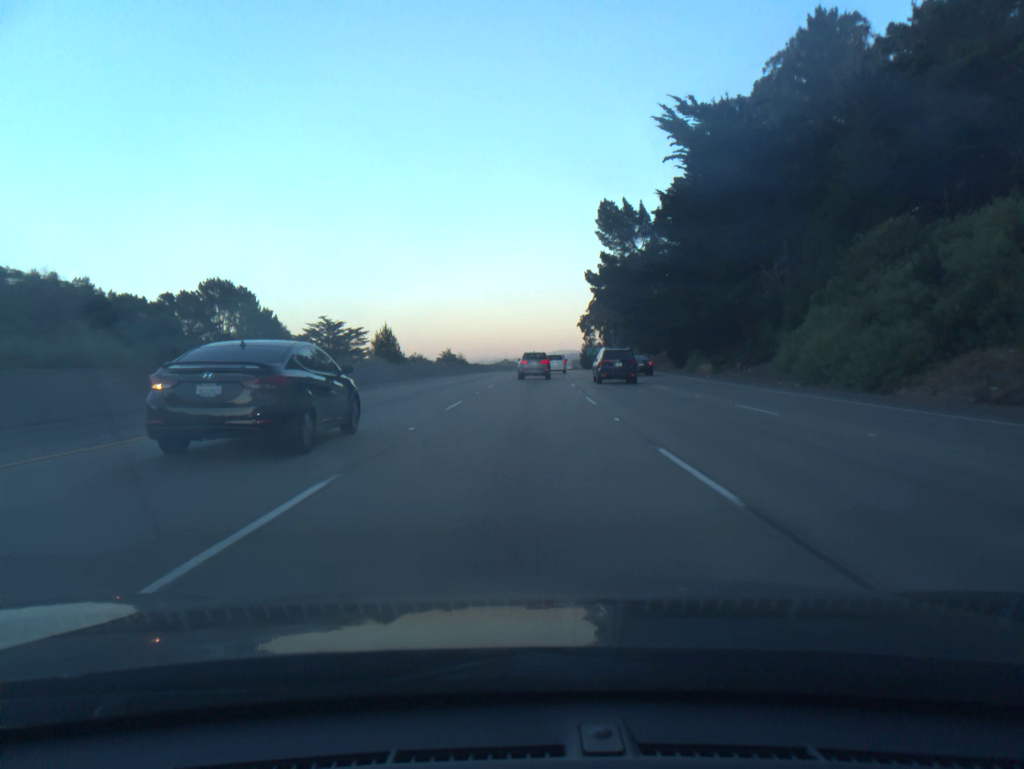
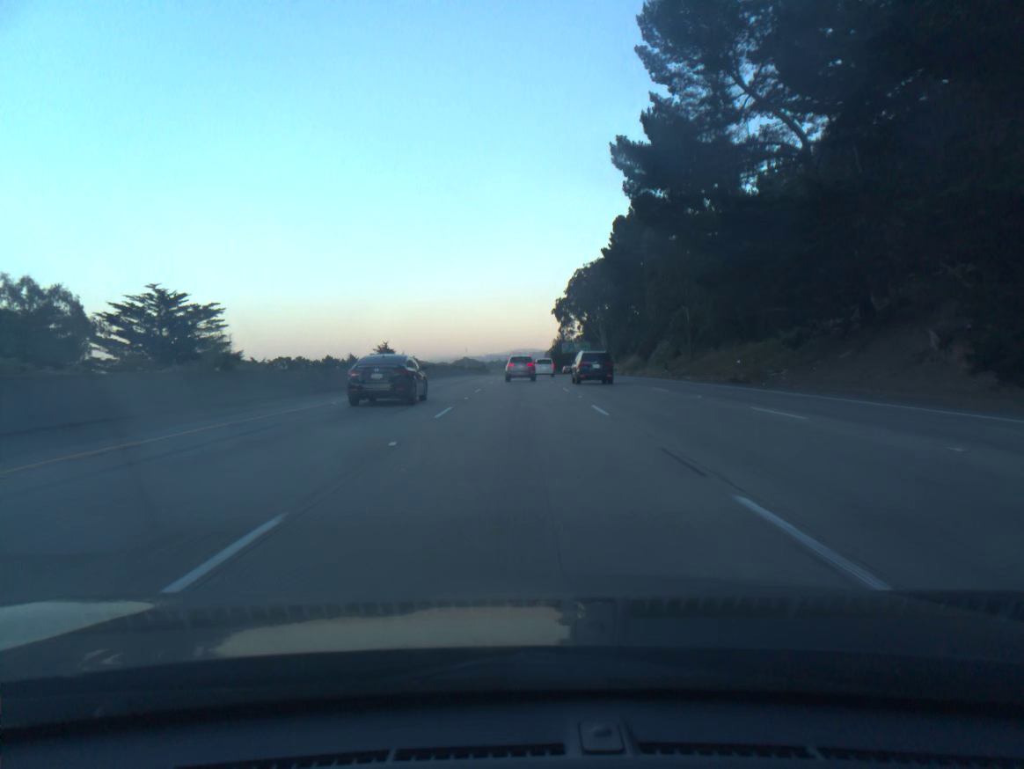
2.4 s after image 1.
(+1.8, +60.3) m; +3°
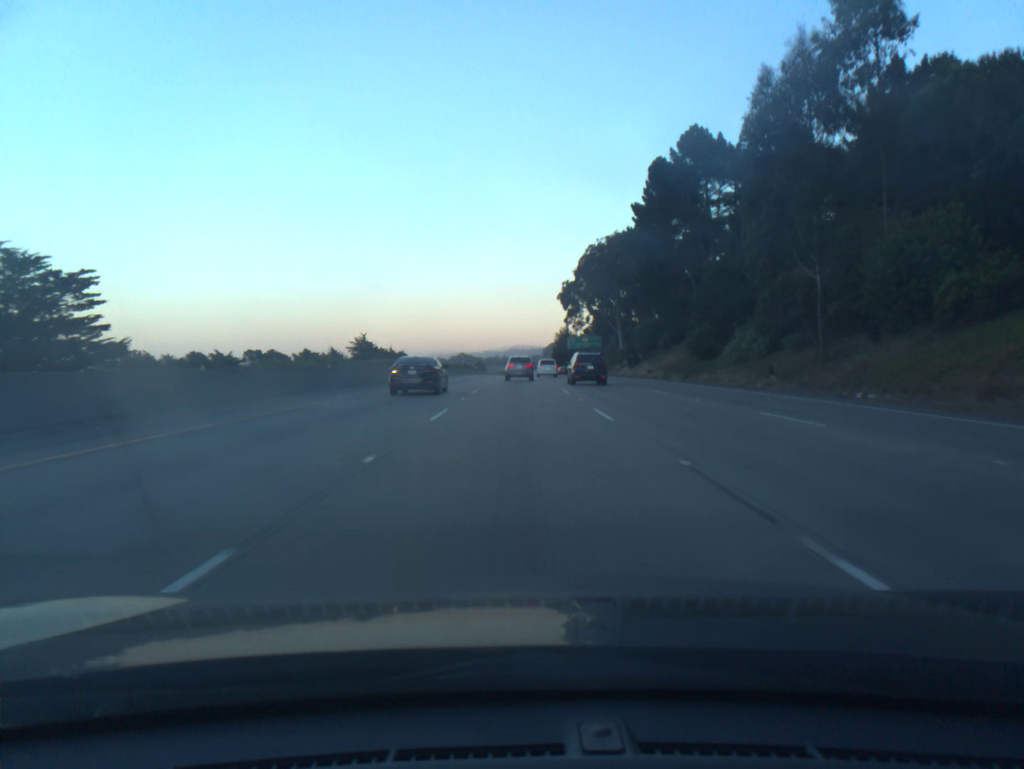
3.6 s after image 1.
(0.0, +30.2) m; 0°
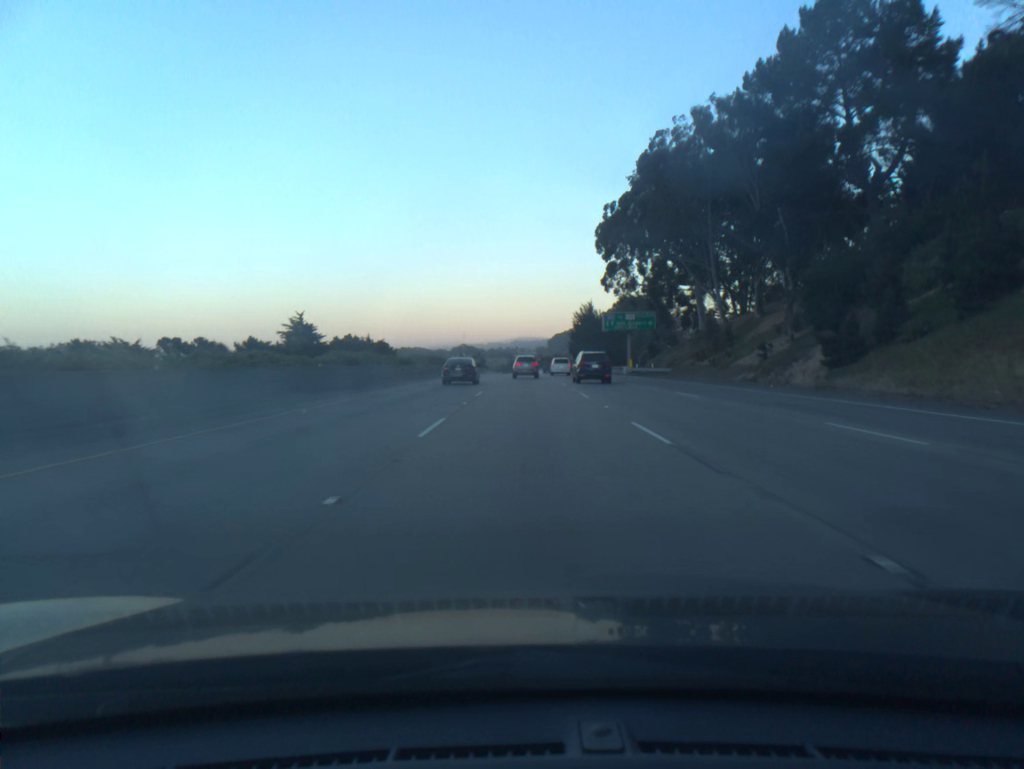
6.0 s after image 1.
(-0.2, +61.8) m; 0°
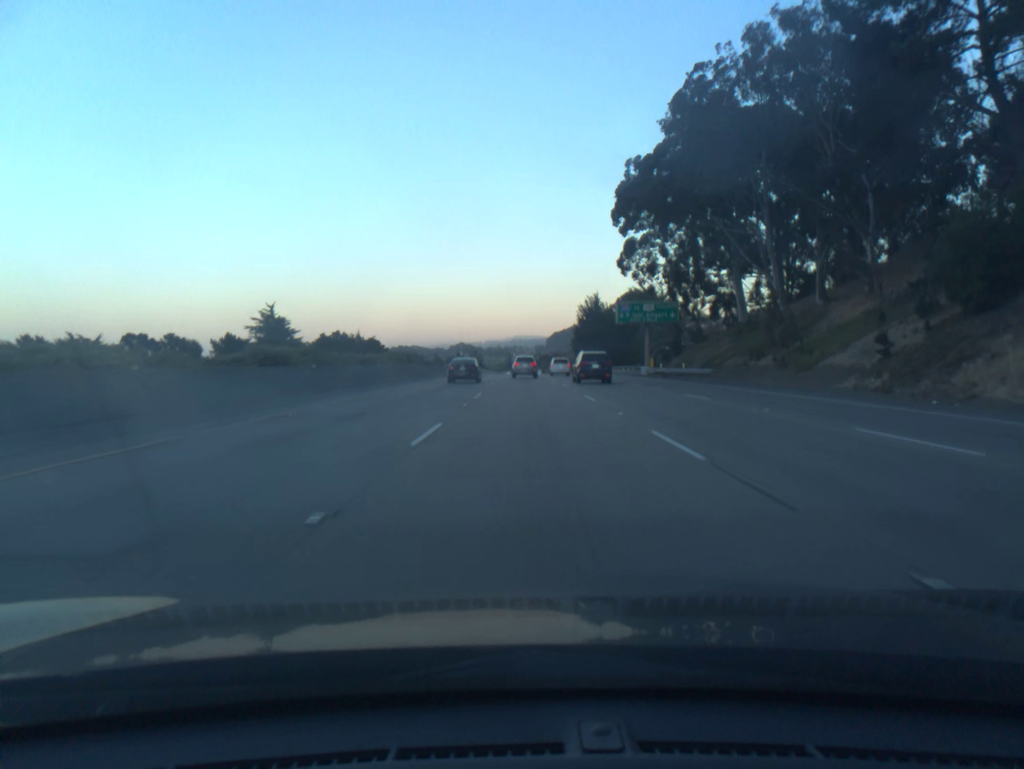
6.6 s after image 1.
(0.0, +15.8) m; 0°
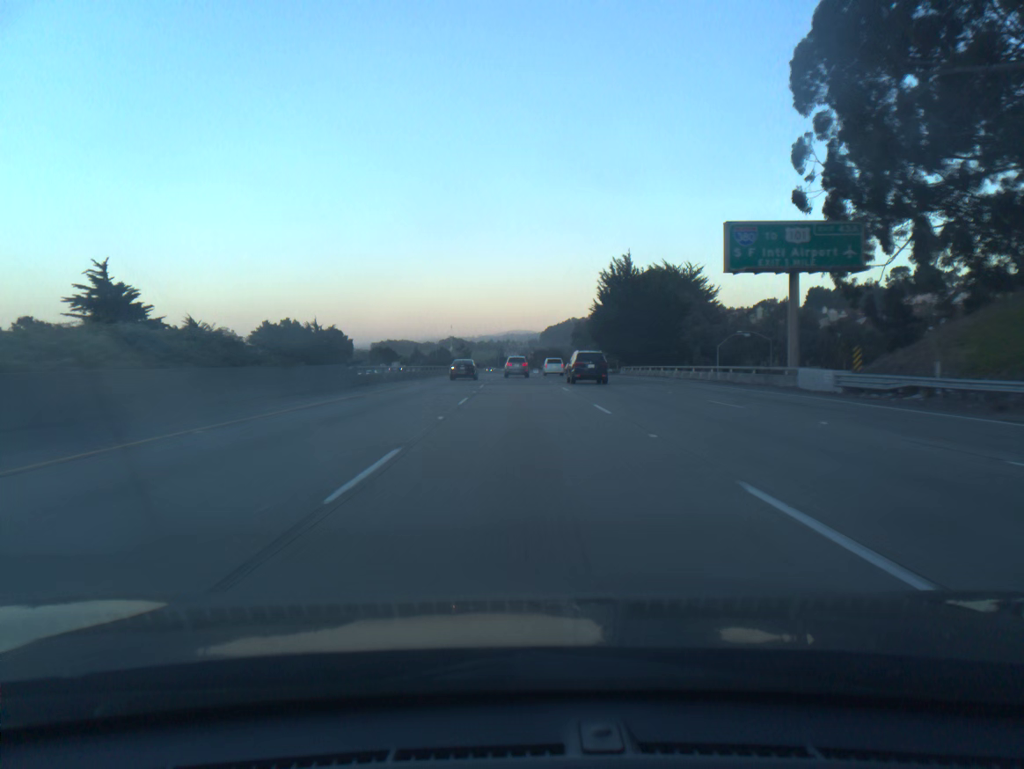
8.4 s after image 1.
(+0.2, +48.2) m; +1°
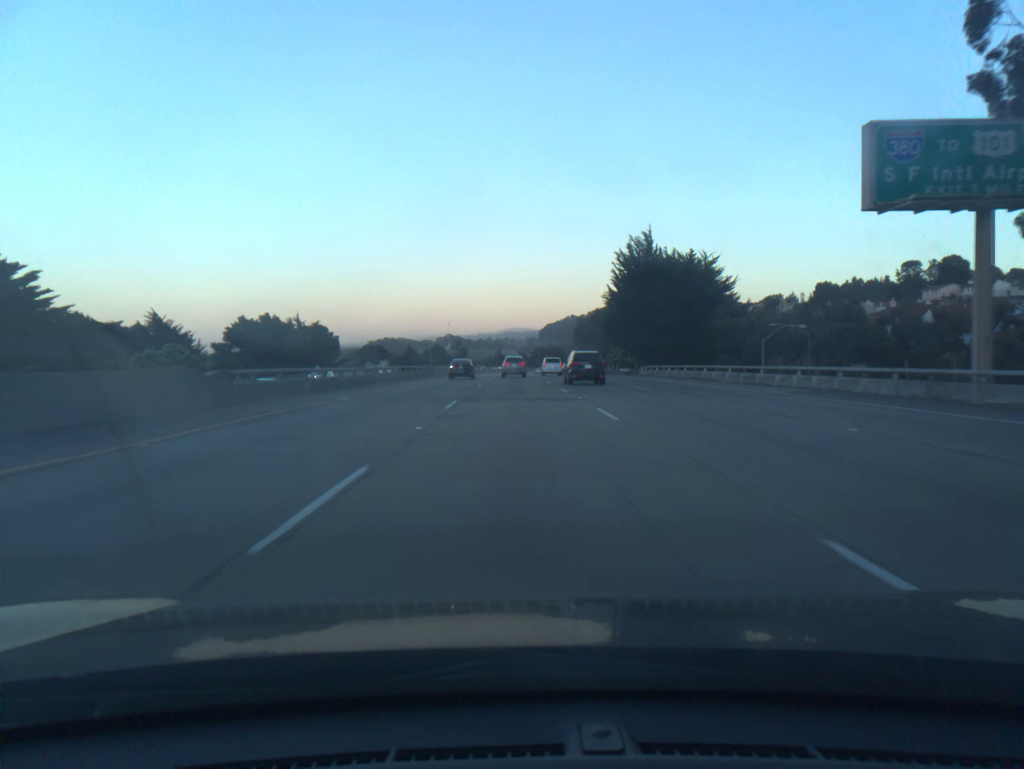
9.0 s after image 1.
(0.0, +16.3) m; 0°
